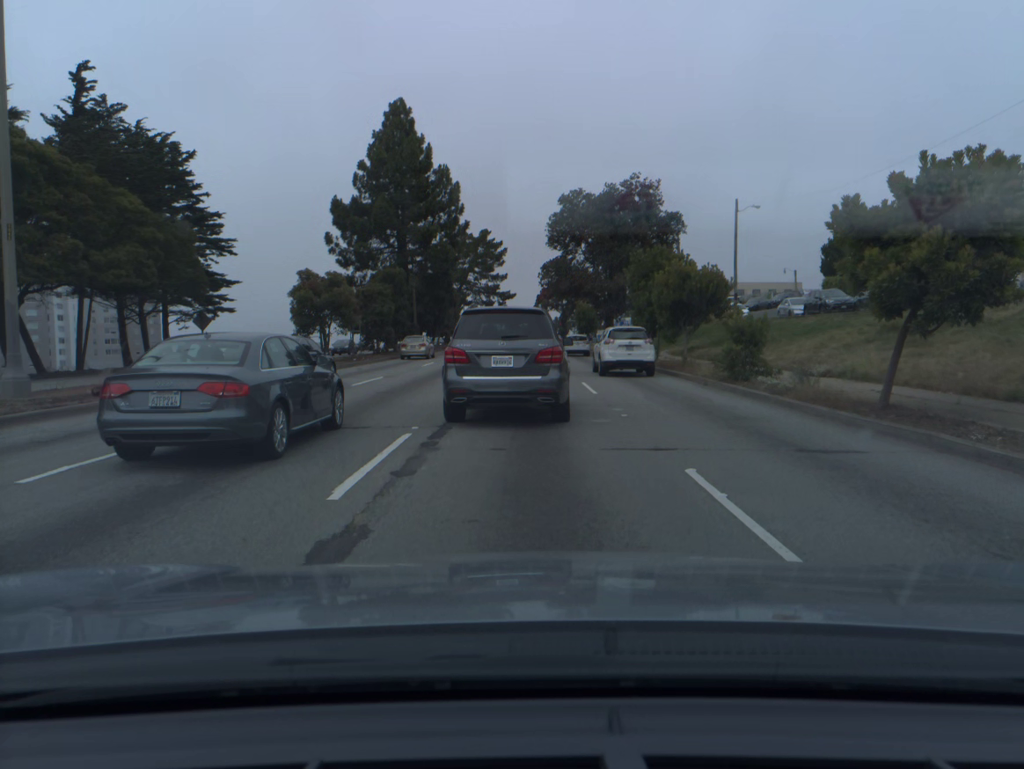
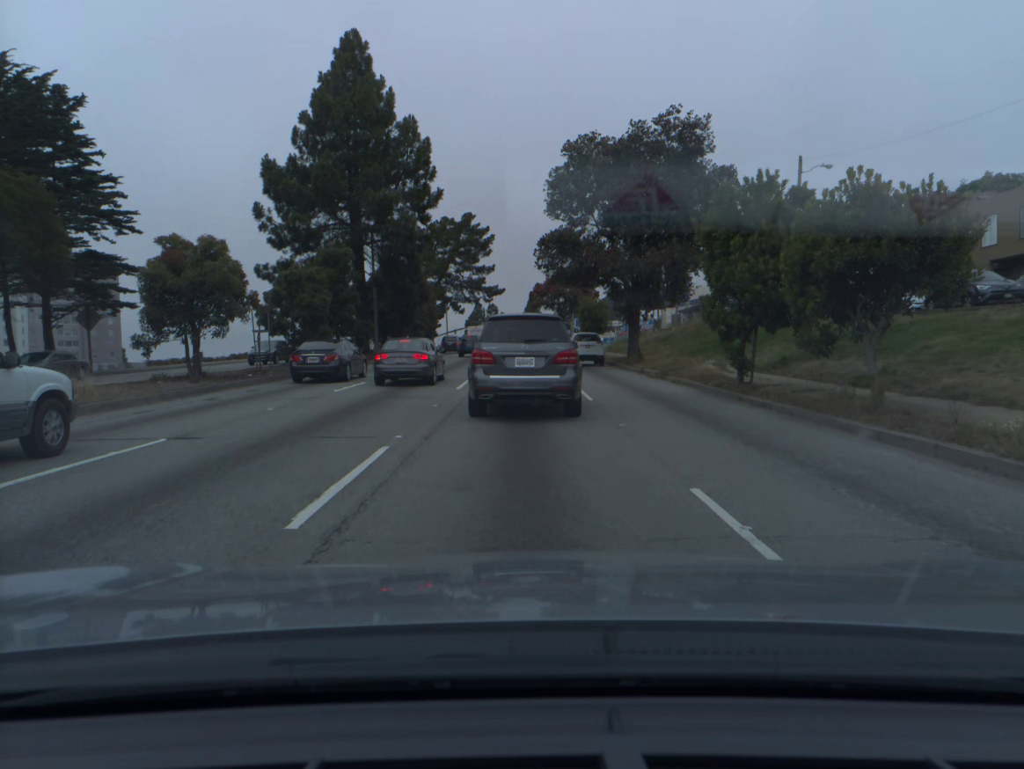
(+0.1, +15.7) m; +1°
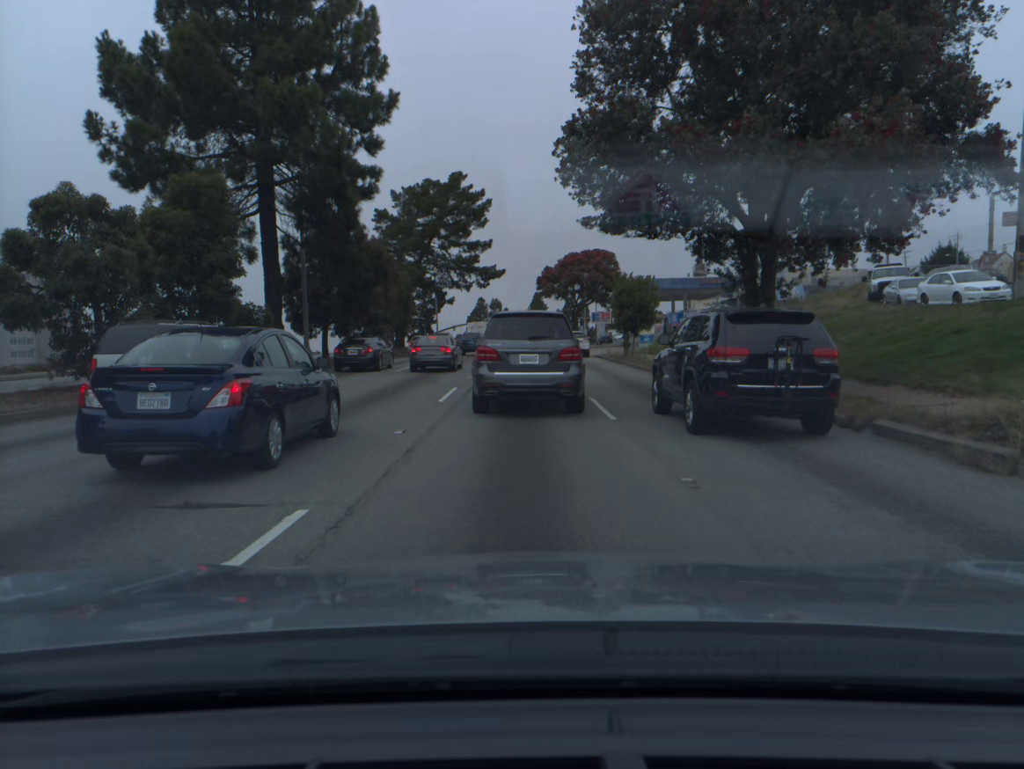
(-0.1, +19.7) m; -1°
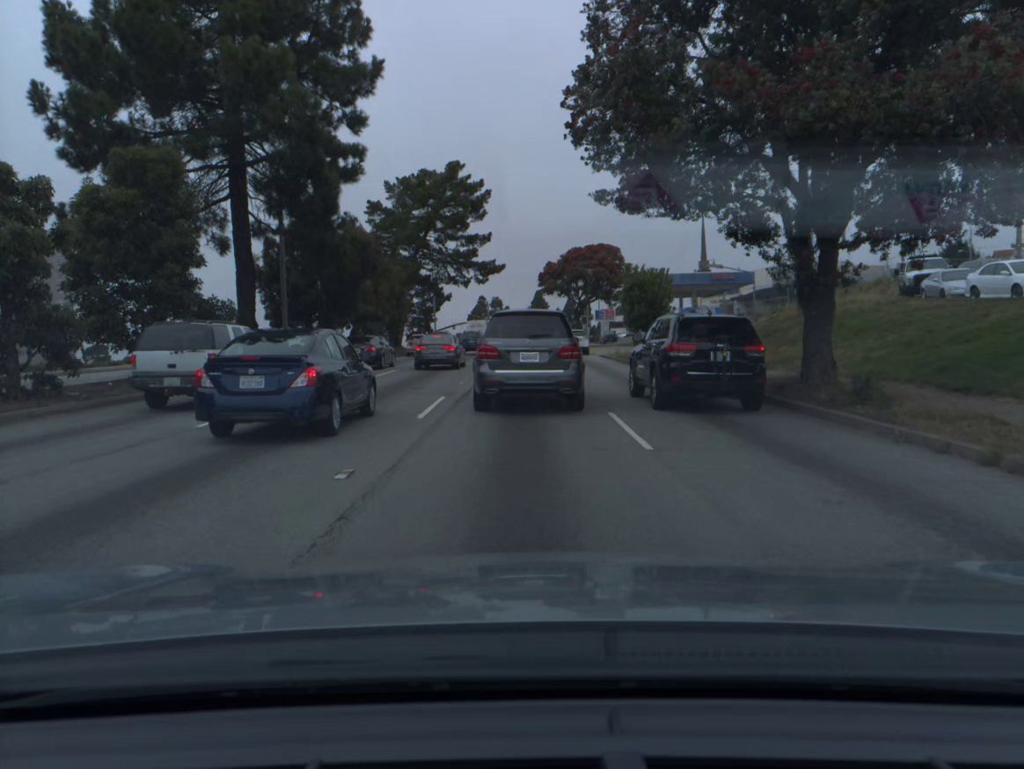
(0.0, +3.5) m; 0°
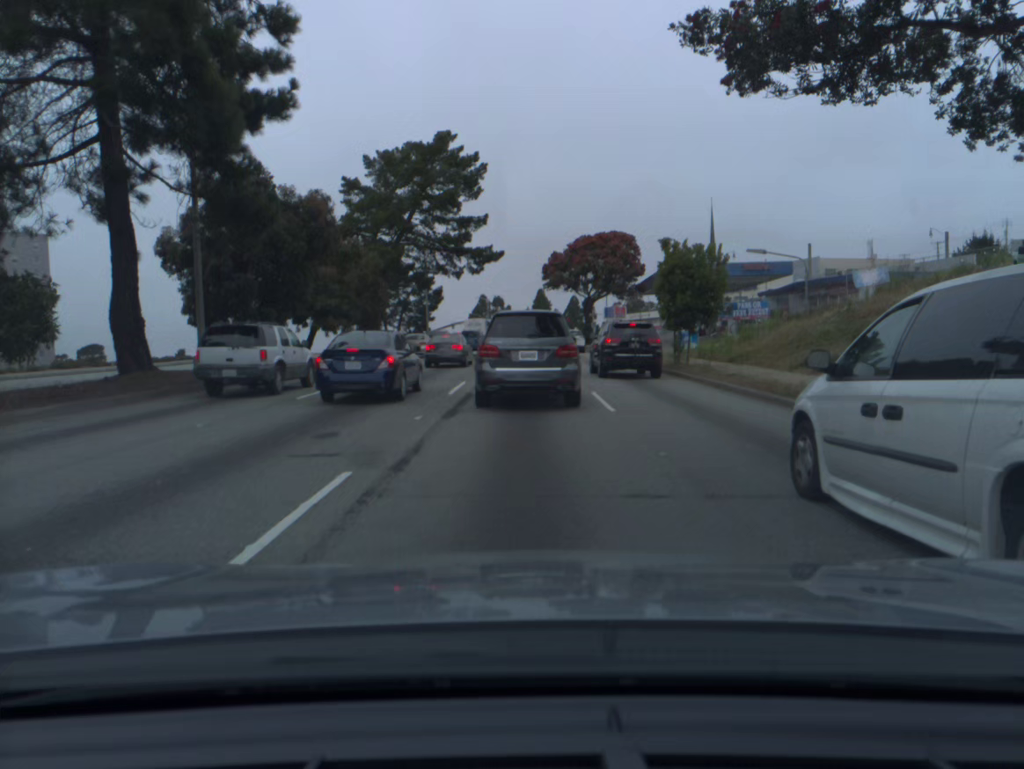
(0.0, +9.6) m; 0°
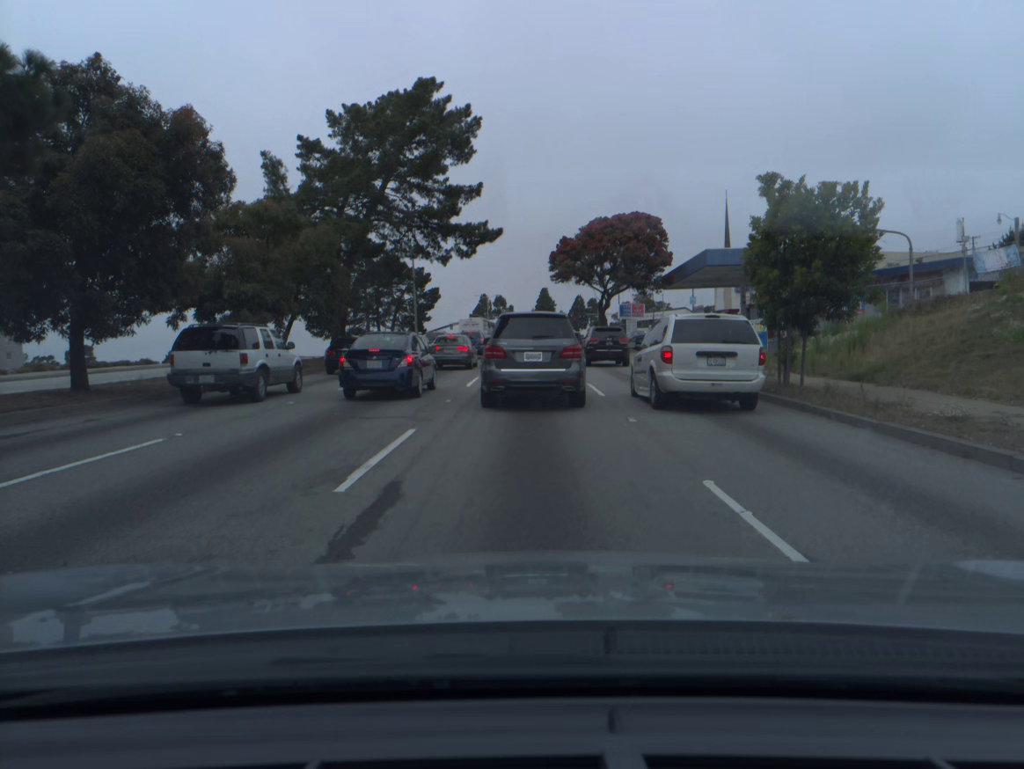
(0.0, +10.9) m; +1°
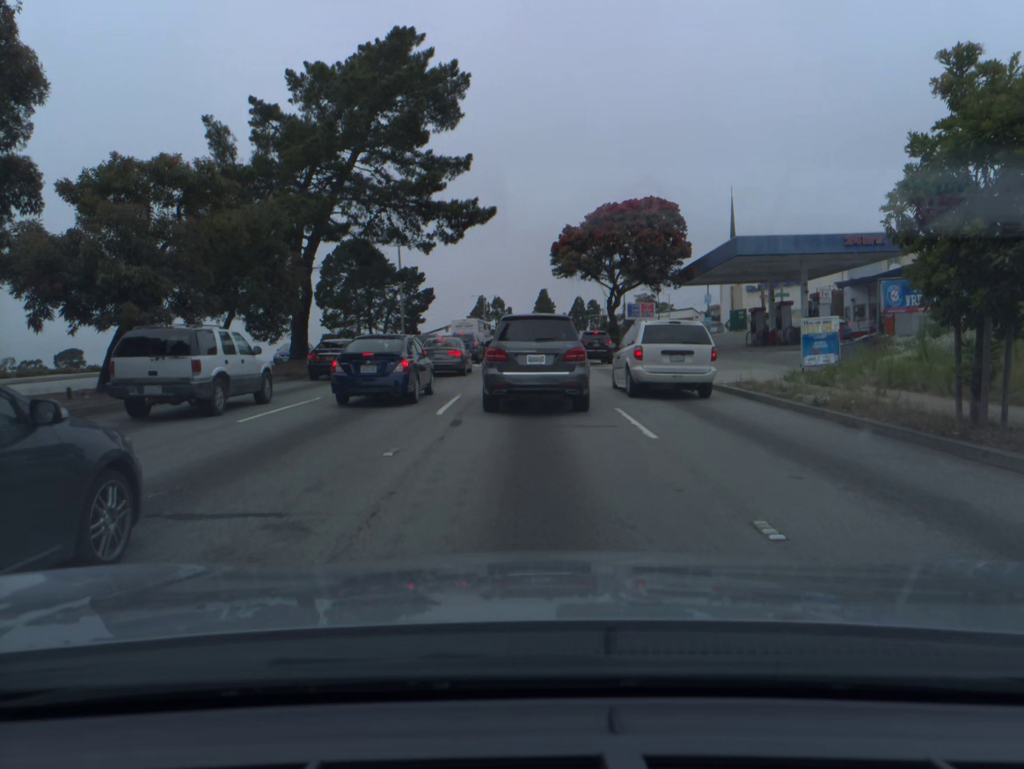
(0.0, +7.0) m; 0°
